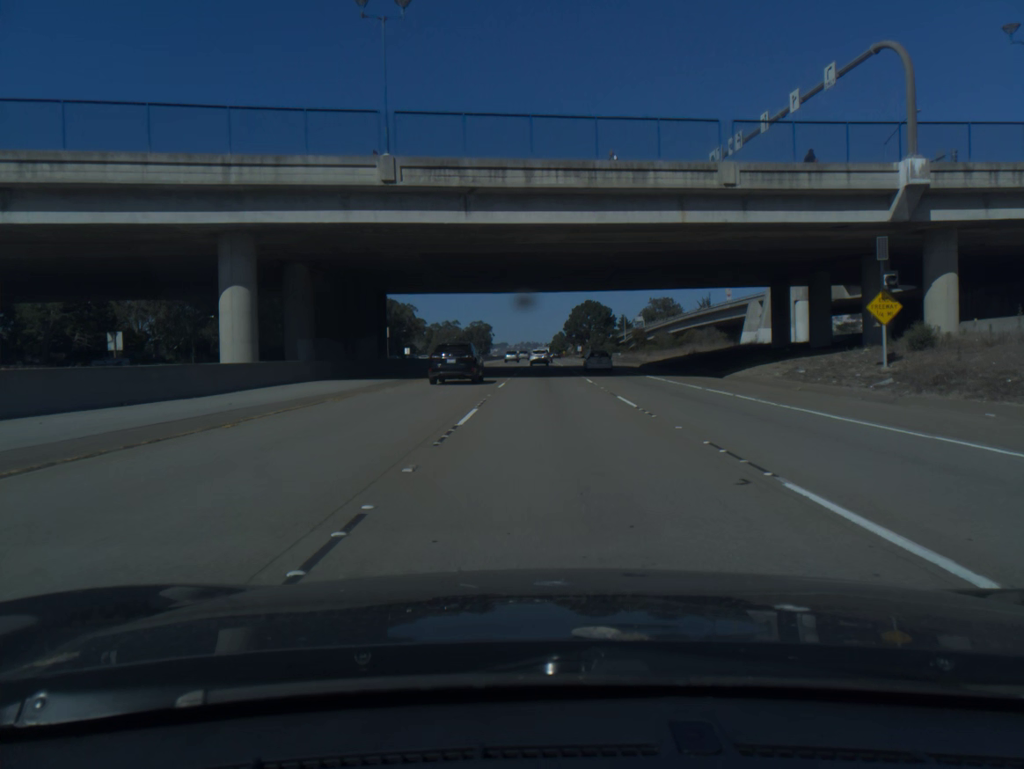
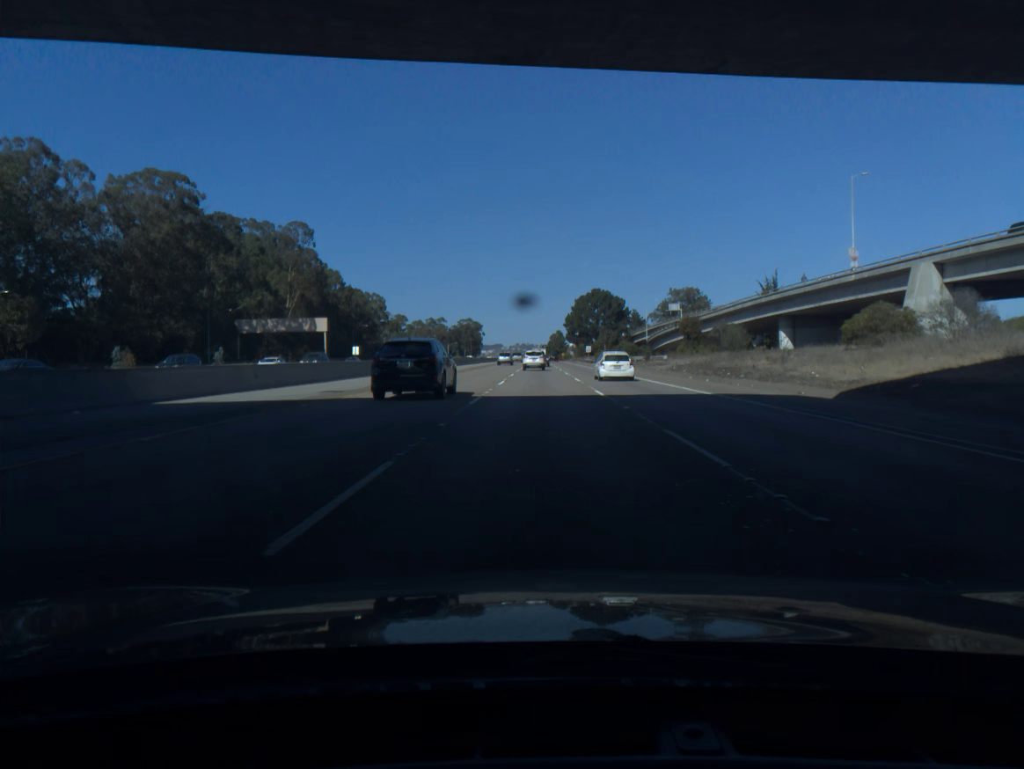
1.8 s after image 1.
(+0.2, +53.2) m; 0°
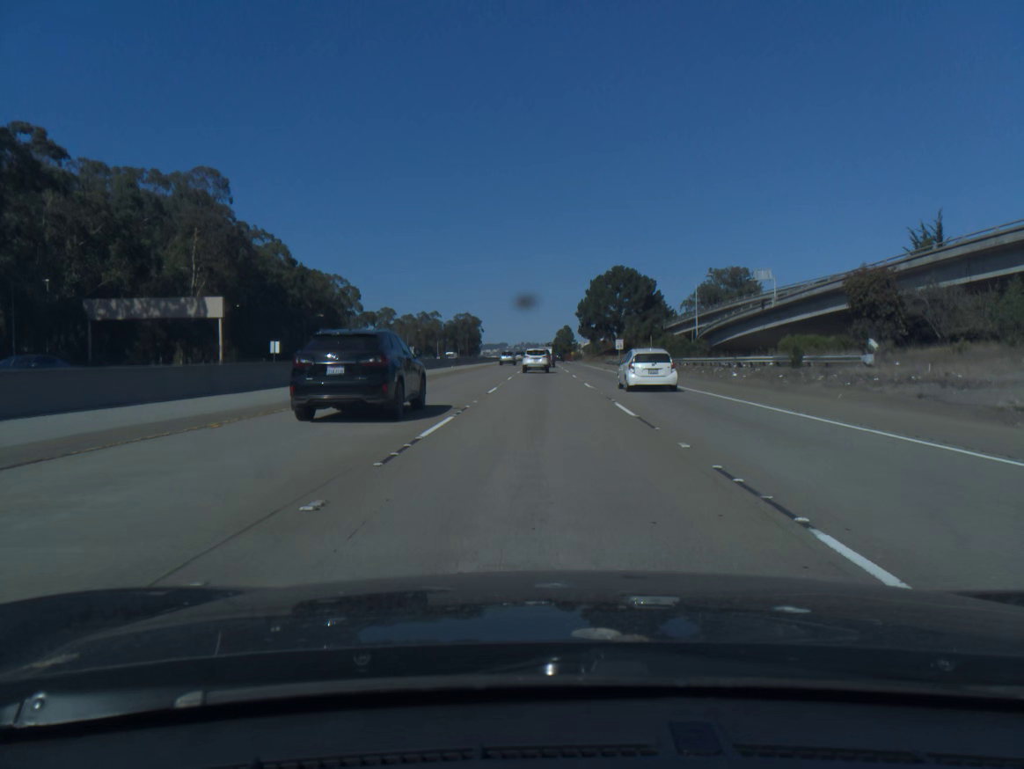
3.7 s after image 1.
(-0.1, +50.9) m; 0°
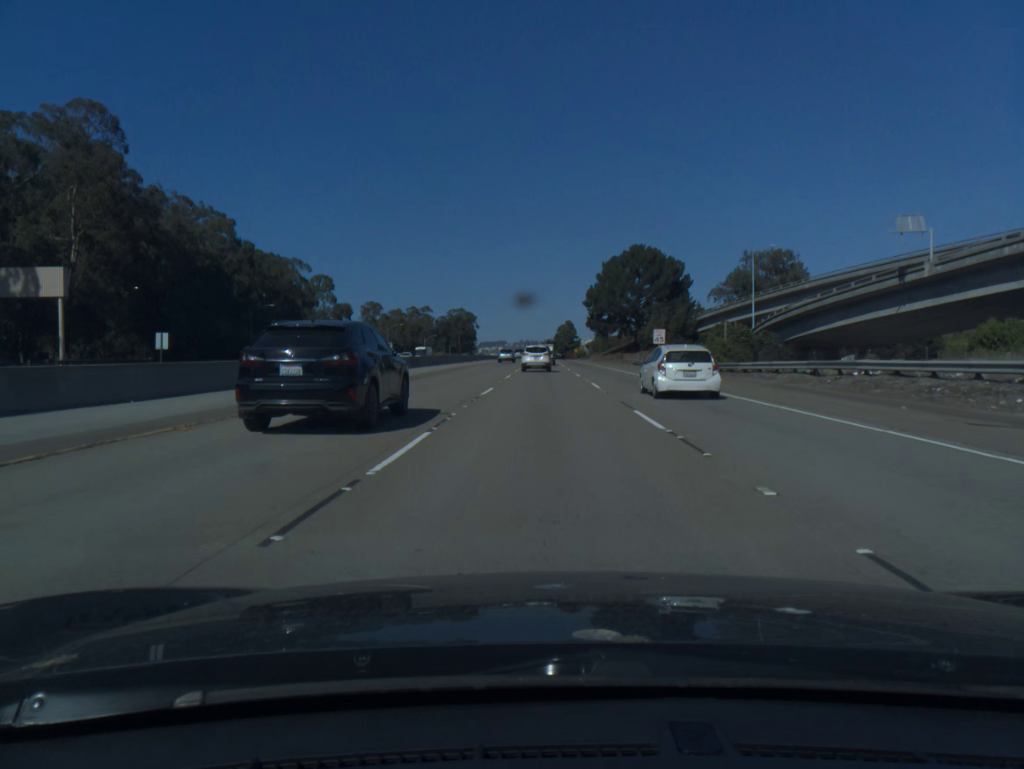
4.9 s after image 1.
(0.0, +32.7) m; 0°
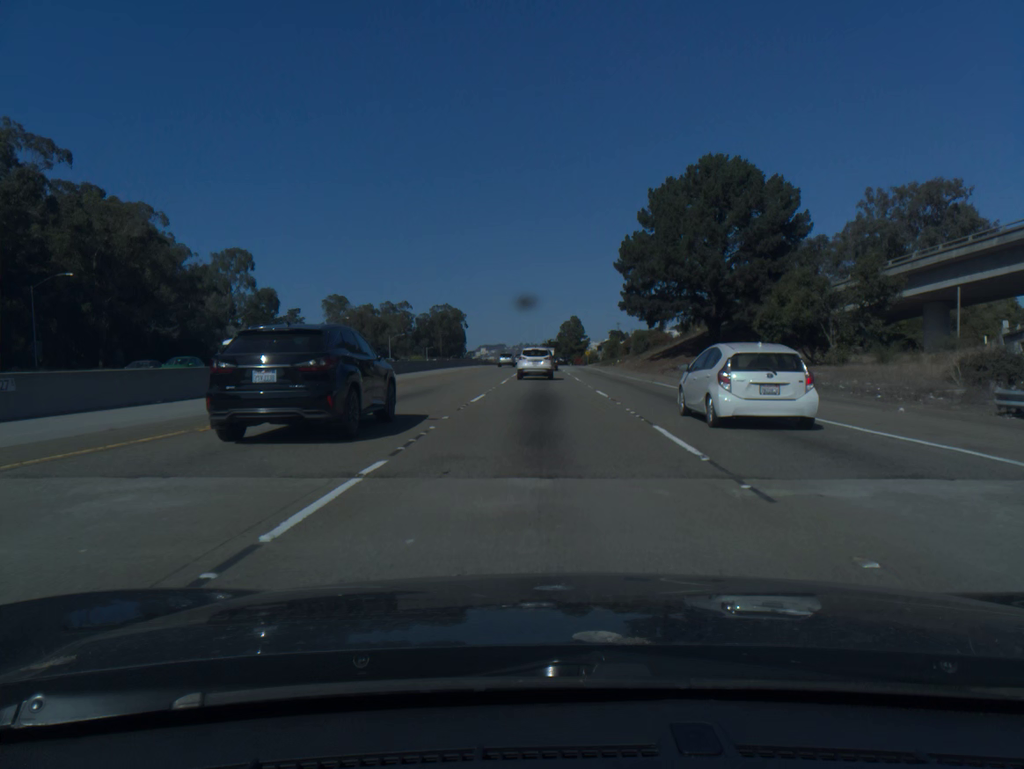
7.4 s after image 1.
(+0.2, +61.1) m; 0°
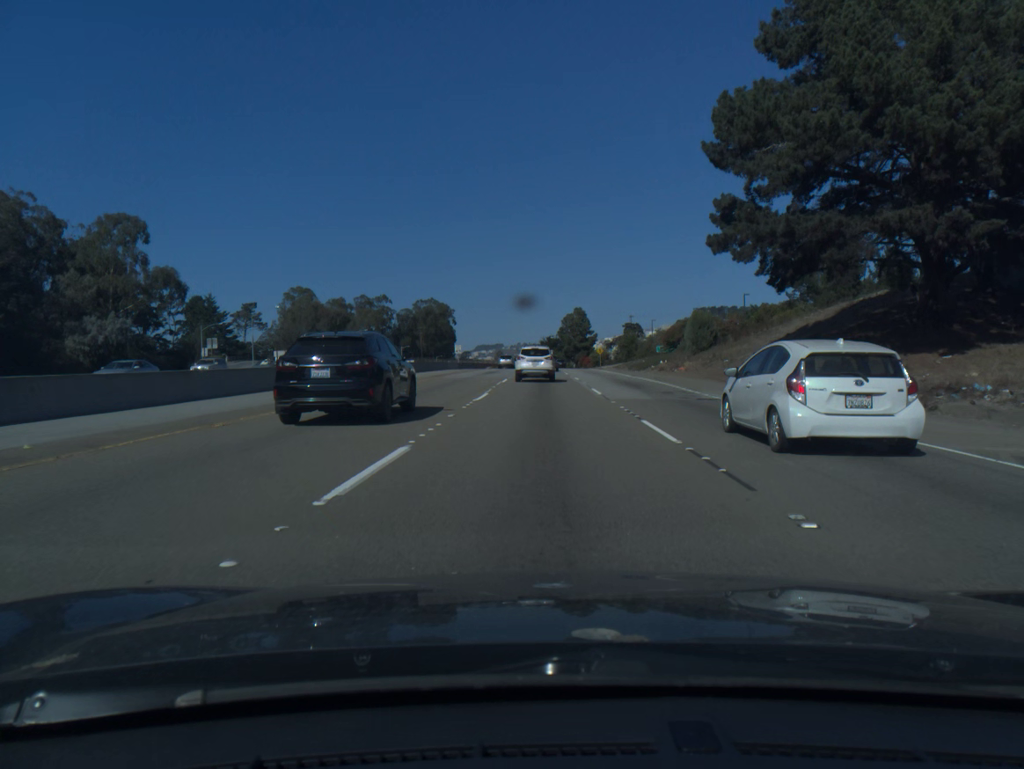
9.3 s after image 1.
(0.0, +43.1) m; 0°
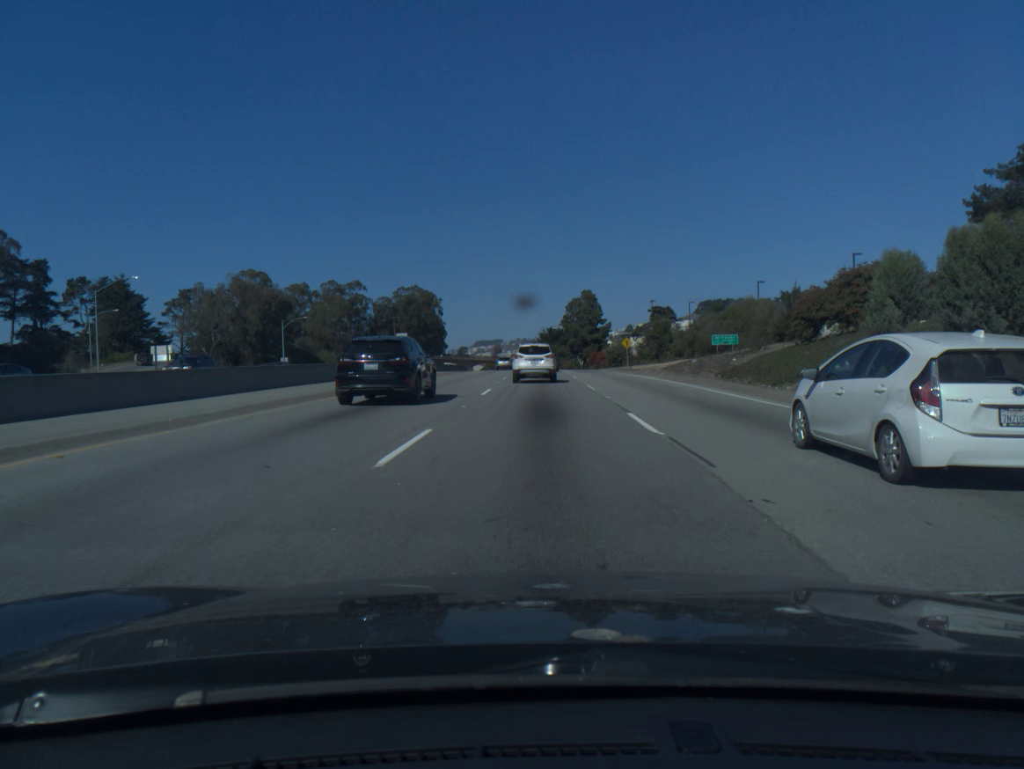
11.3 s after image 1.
(0.0, +42.9) m; 0°
